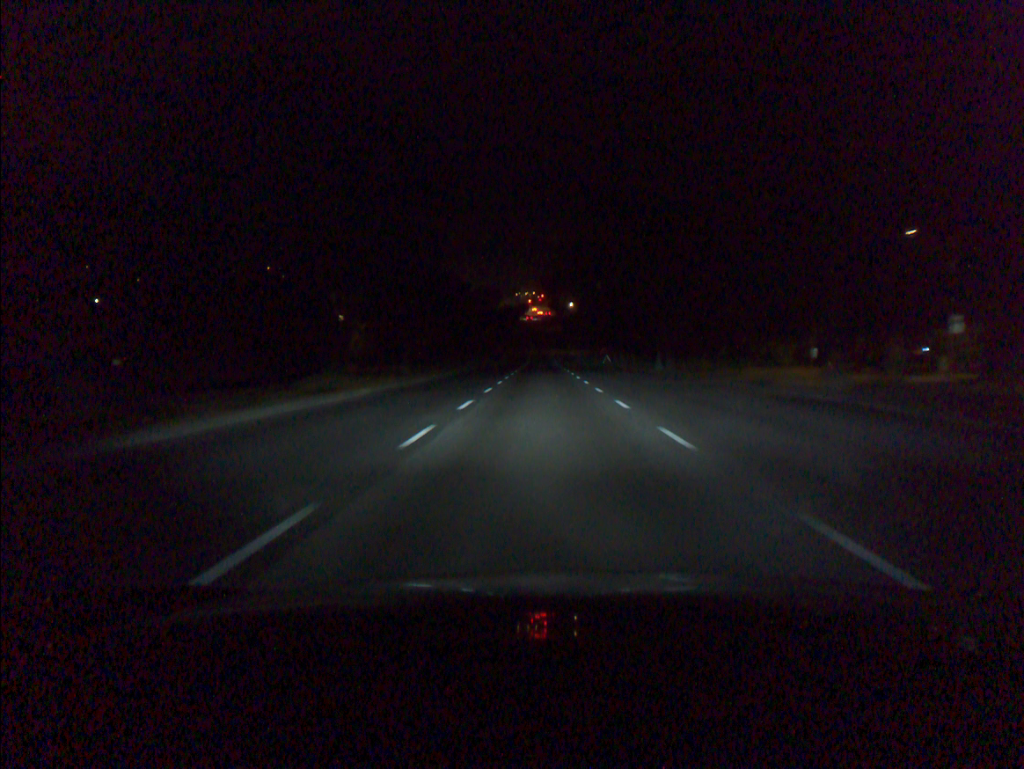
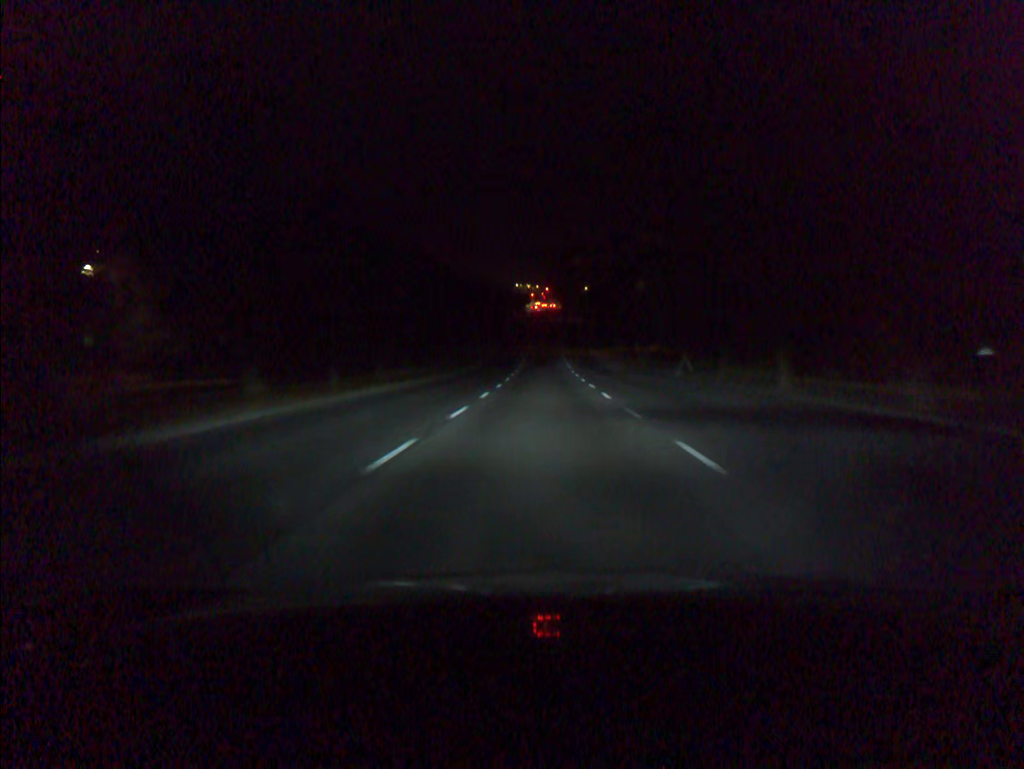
(+0.1, +52.8) m; 0°
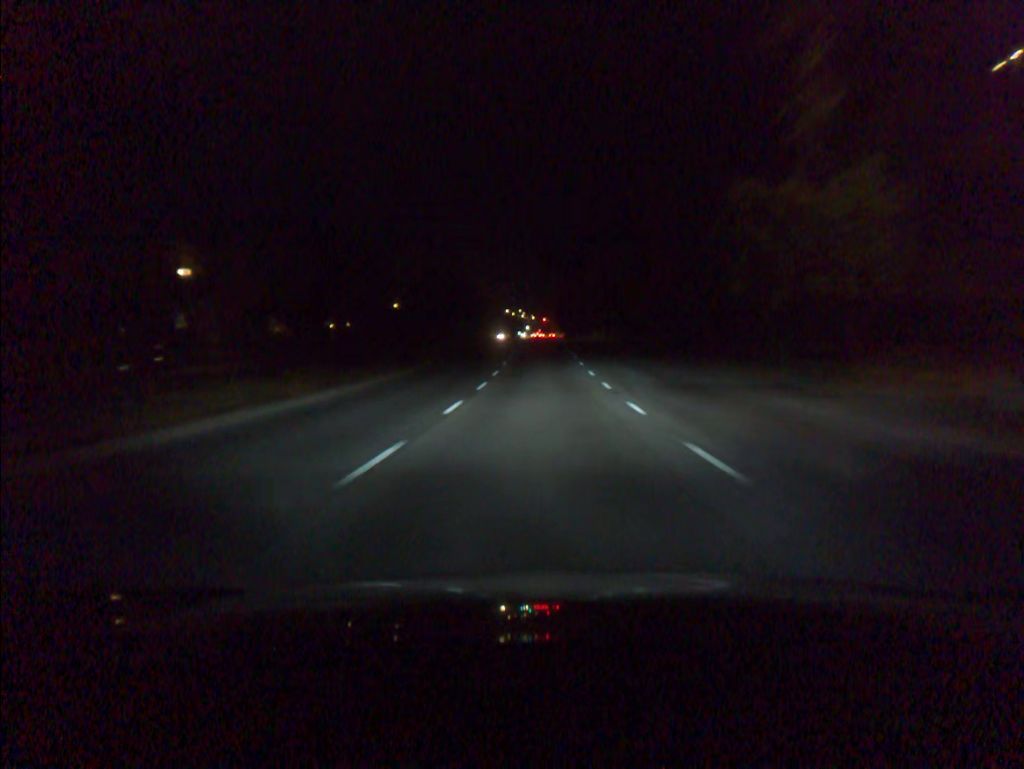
(+0.2, +66.0) m; 0°
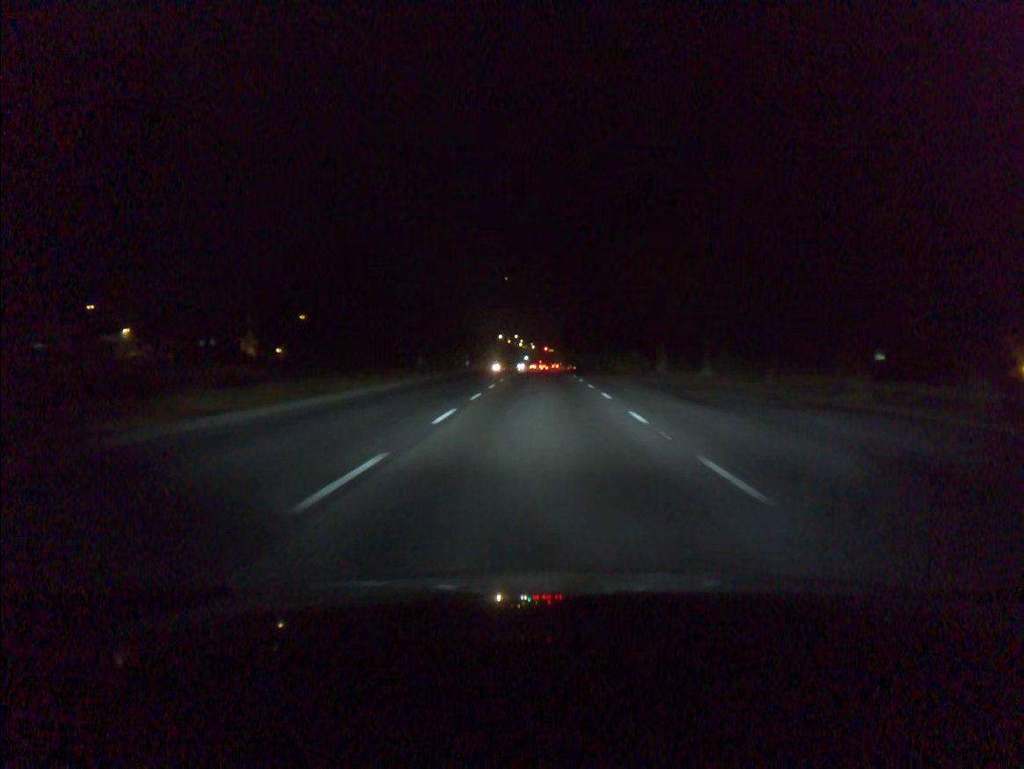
(-0.1, +51.2) m; 0°
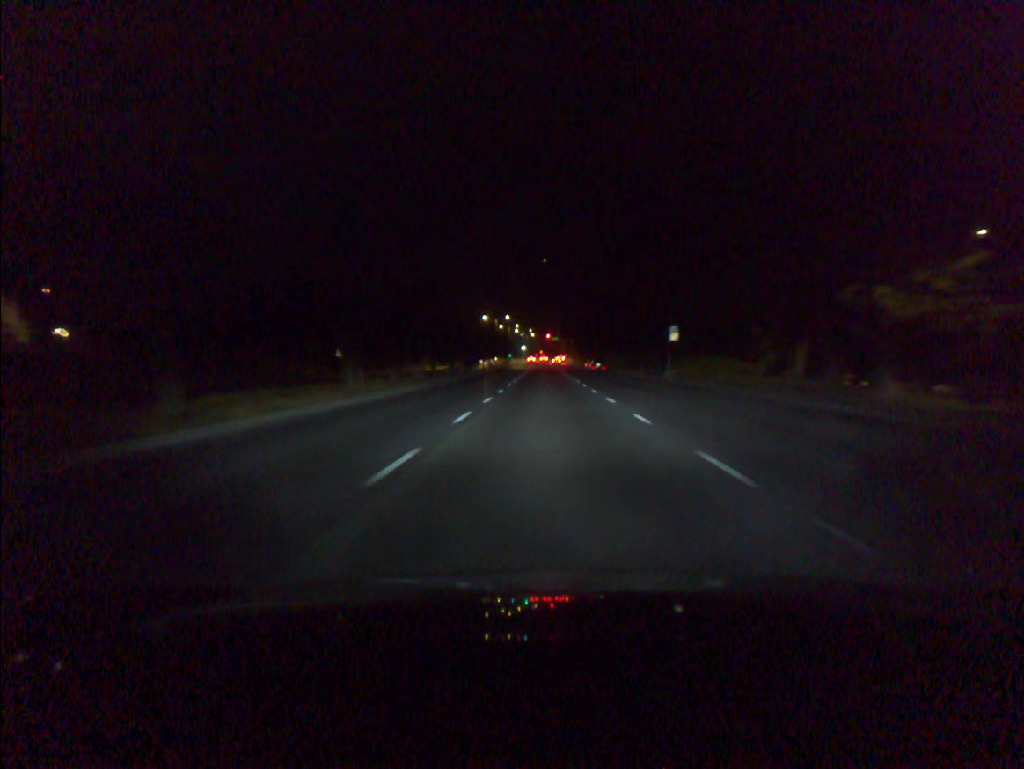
(-0.3, +63.3) m; 0°
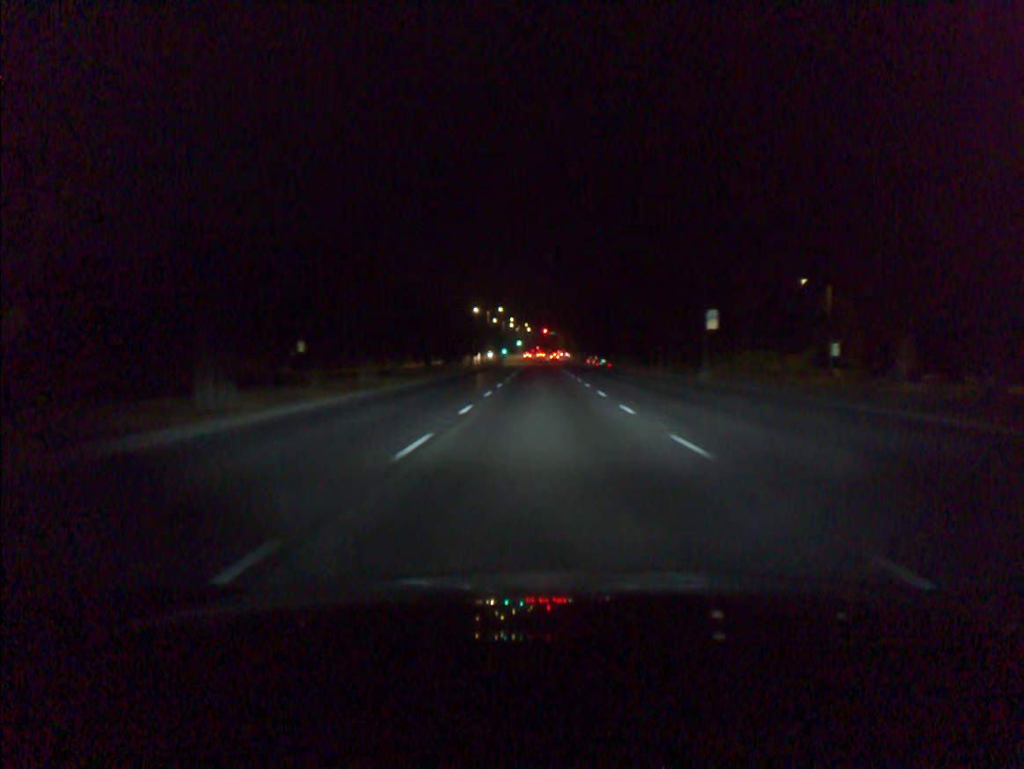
(0.0, +12.9) m; 0°
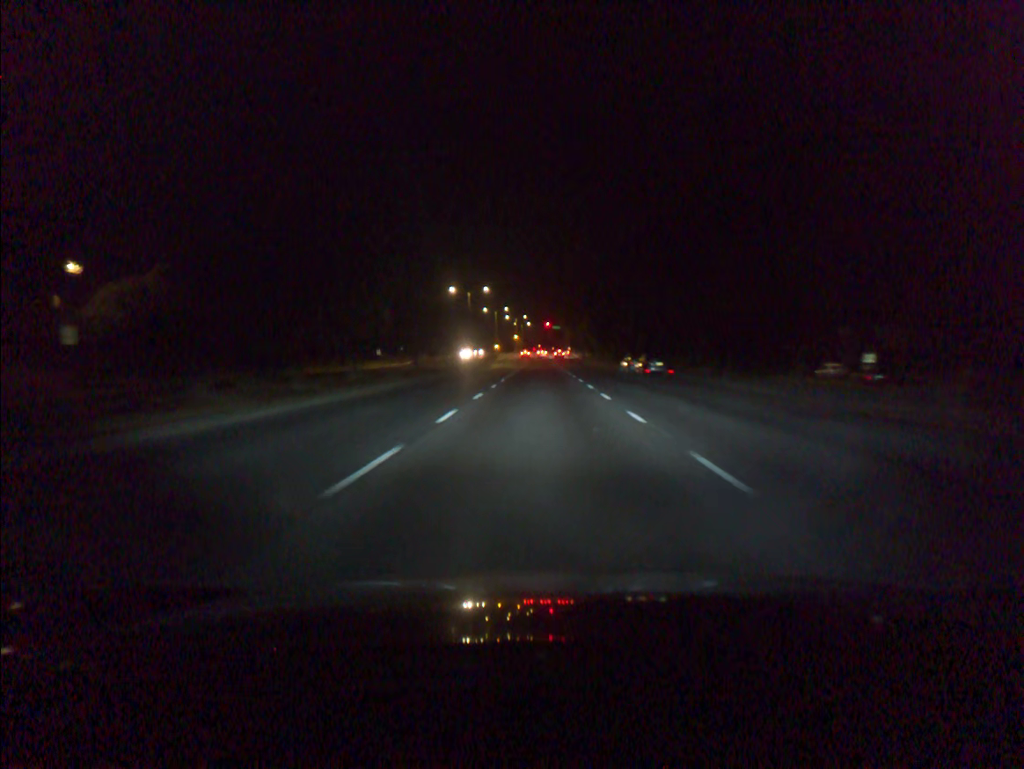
(0.0, +38.7) m; 0°
